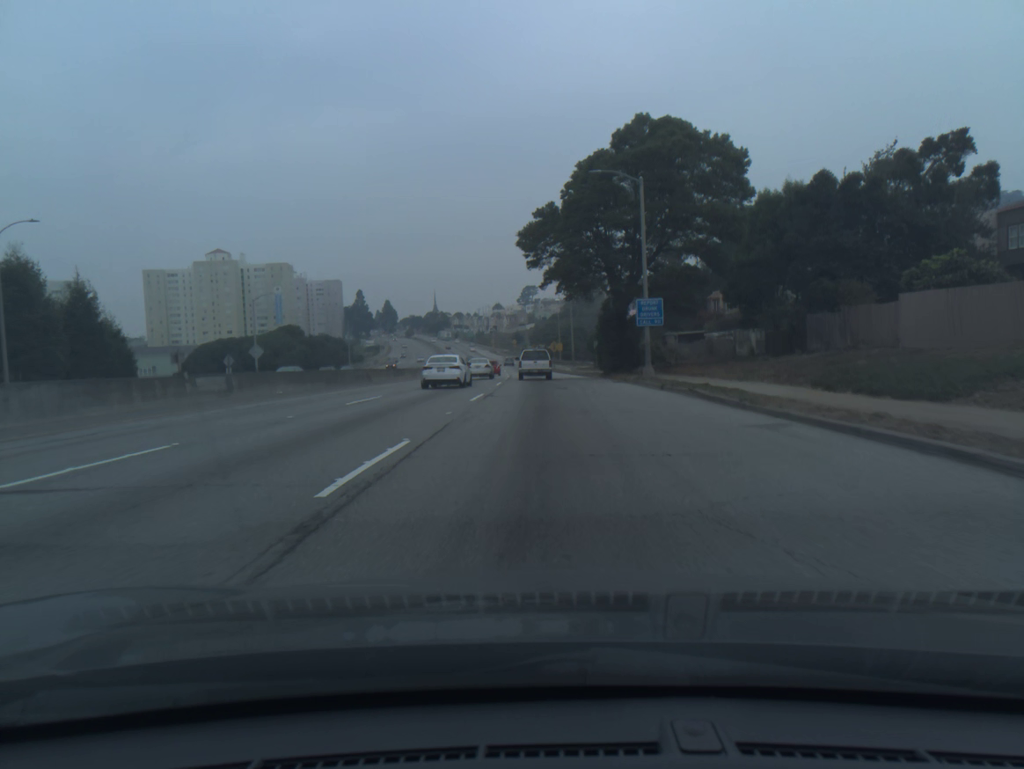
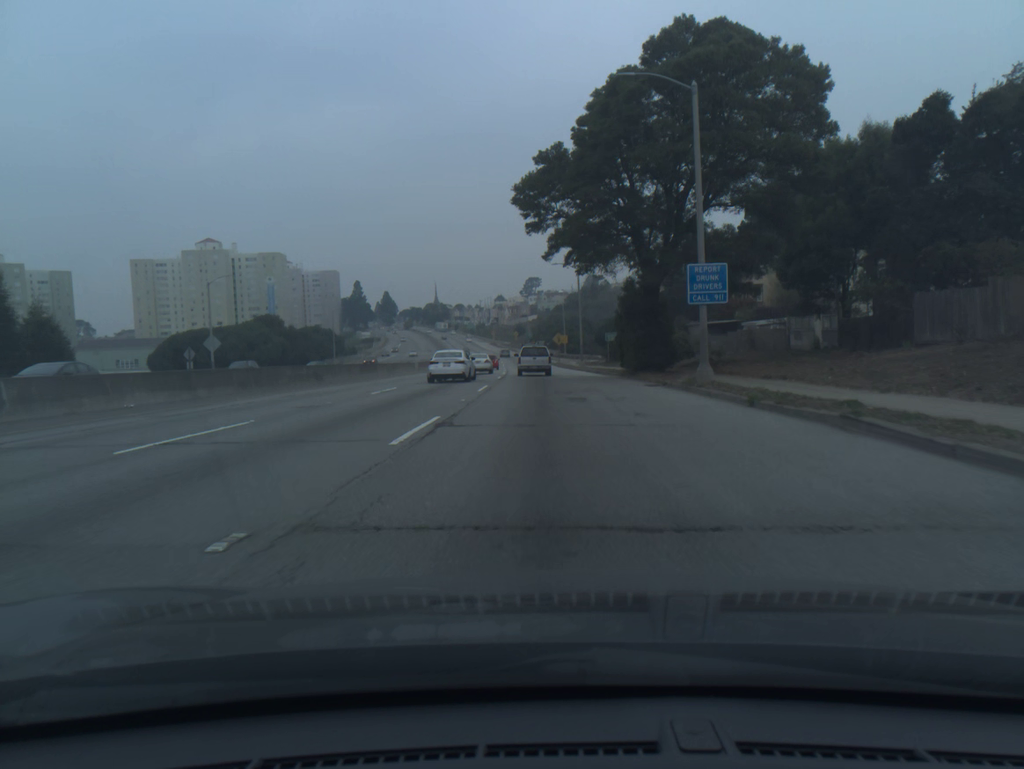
(0.0, +11.8) m; 0°
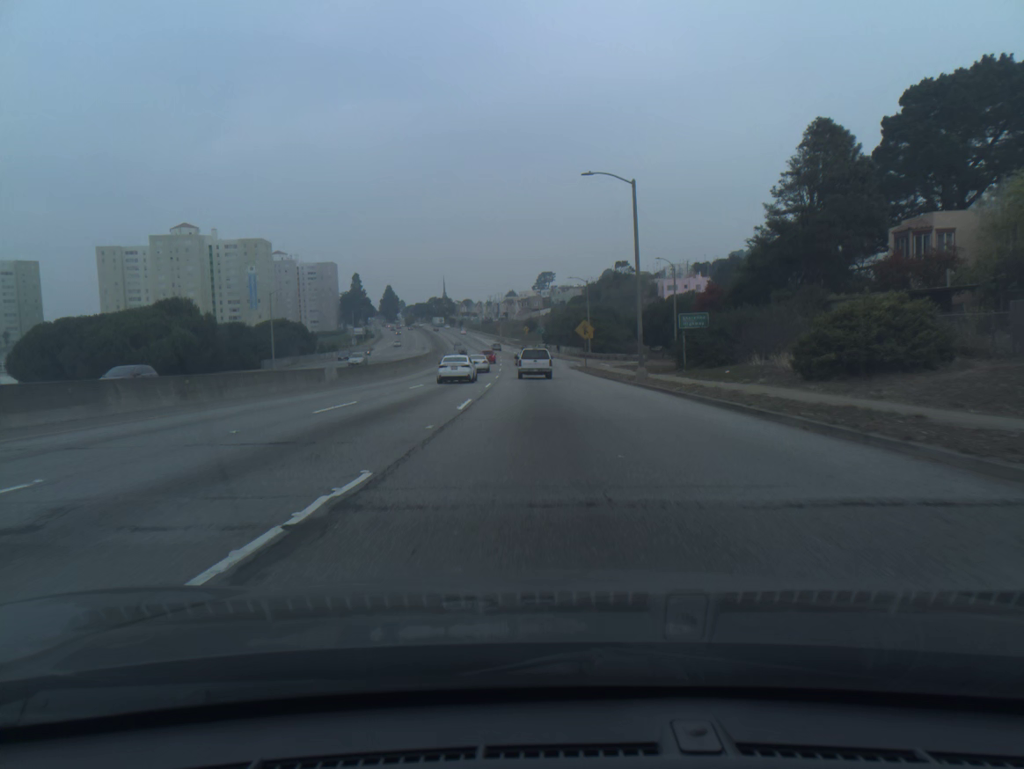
(-0.3, +35.4) m; -1°
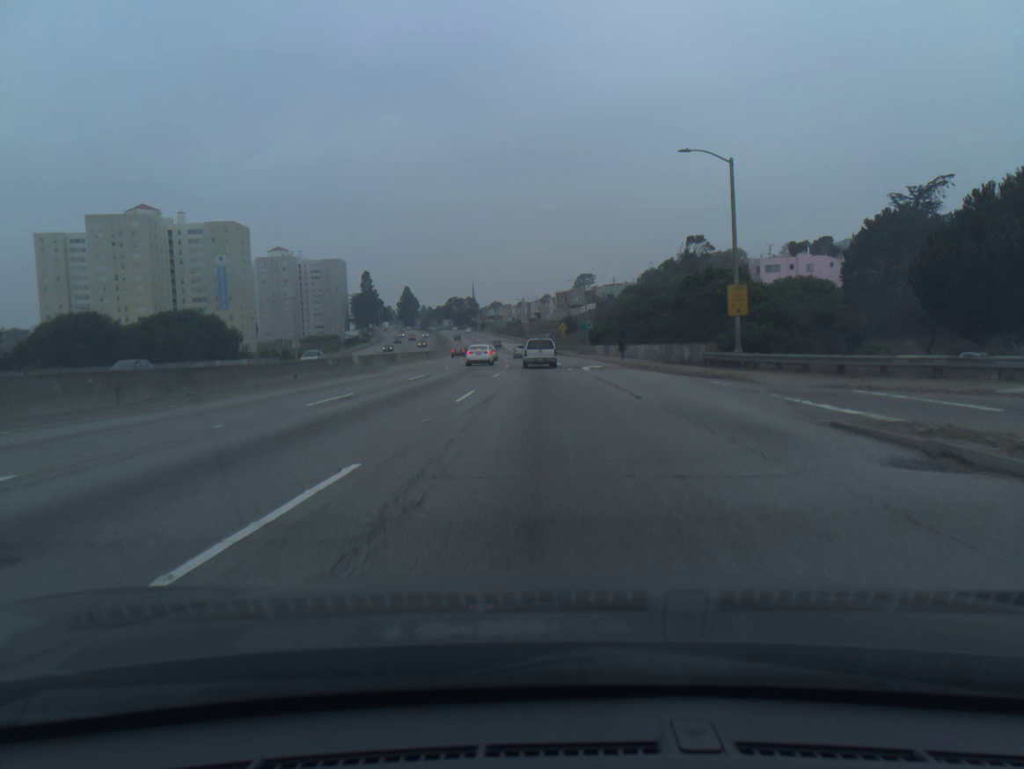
(-1.3, +59.7) m; -3°
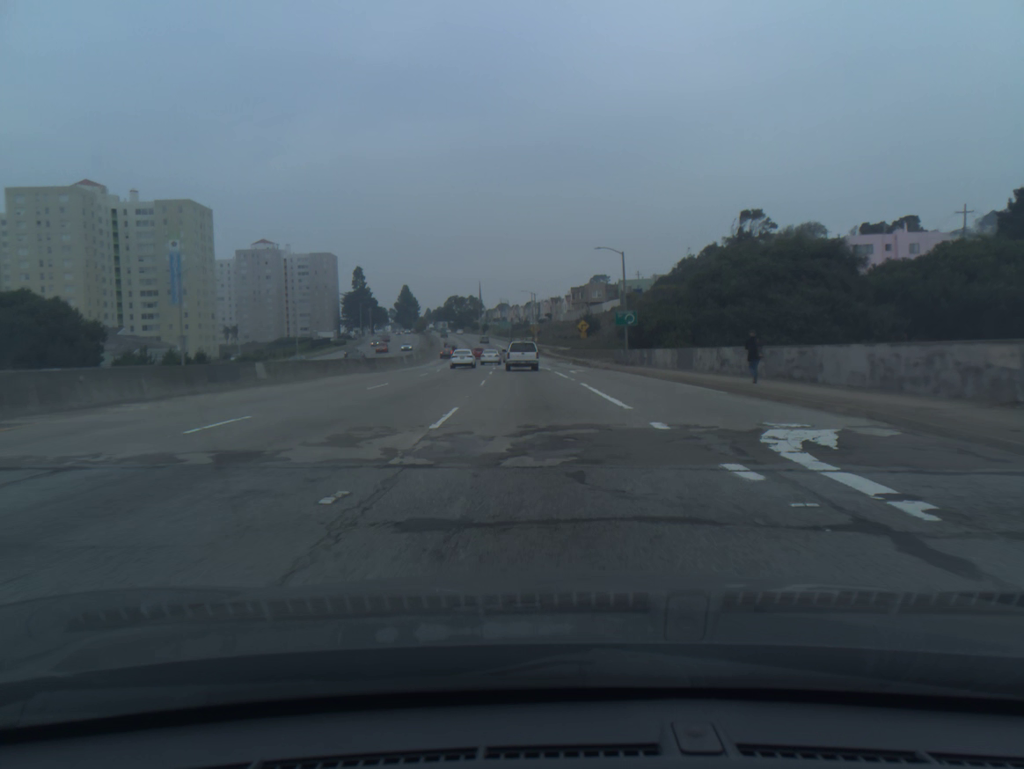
(-0.3, +36.2) m; -1°
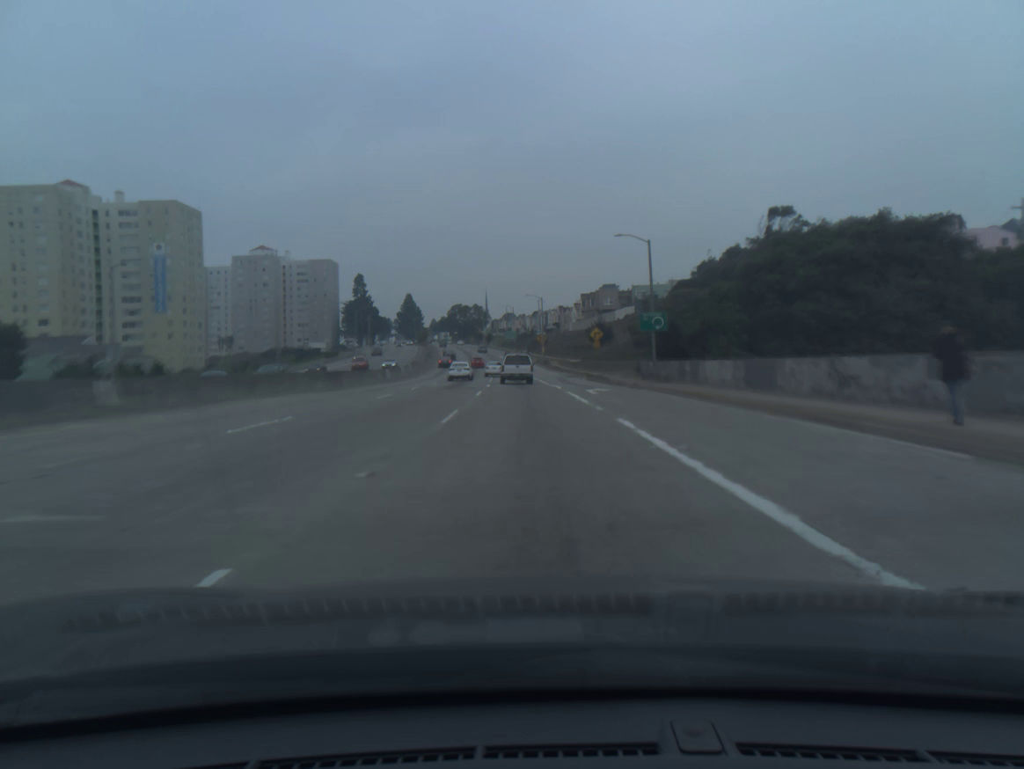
(0.0, +12.0) m; 0°
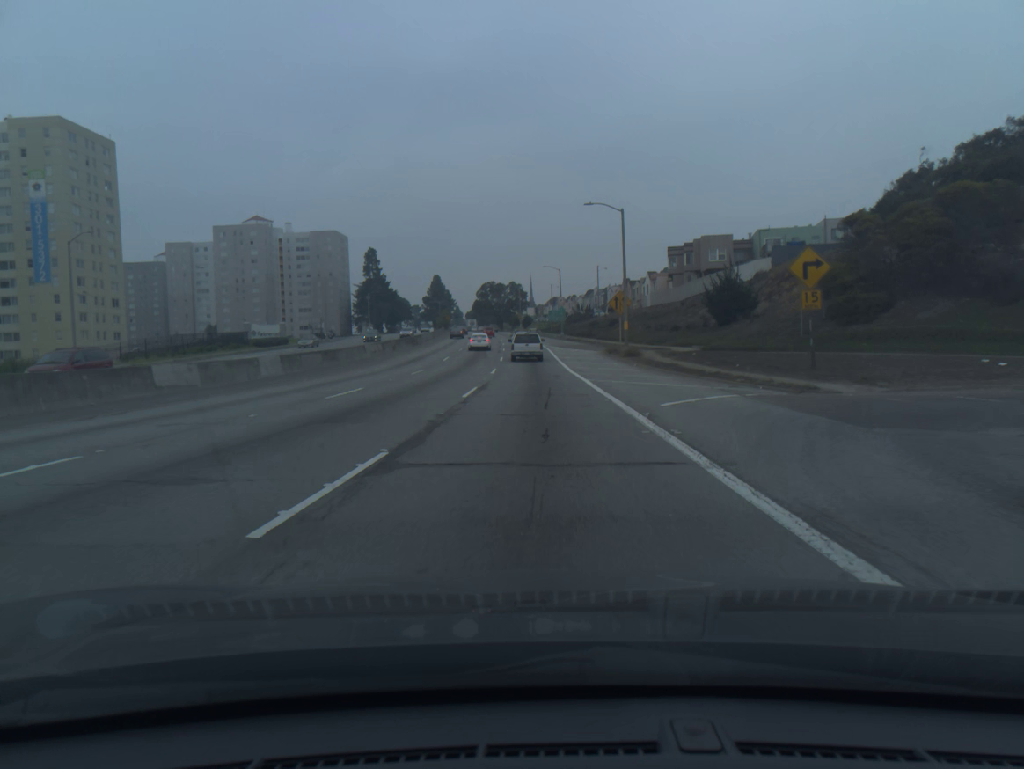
(-2.2, +60.7) m; -4°
